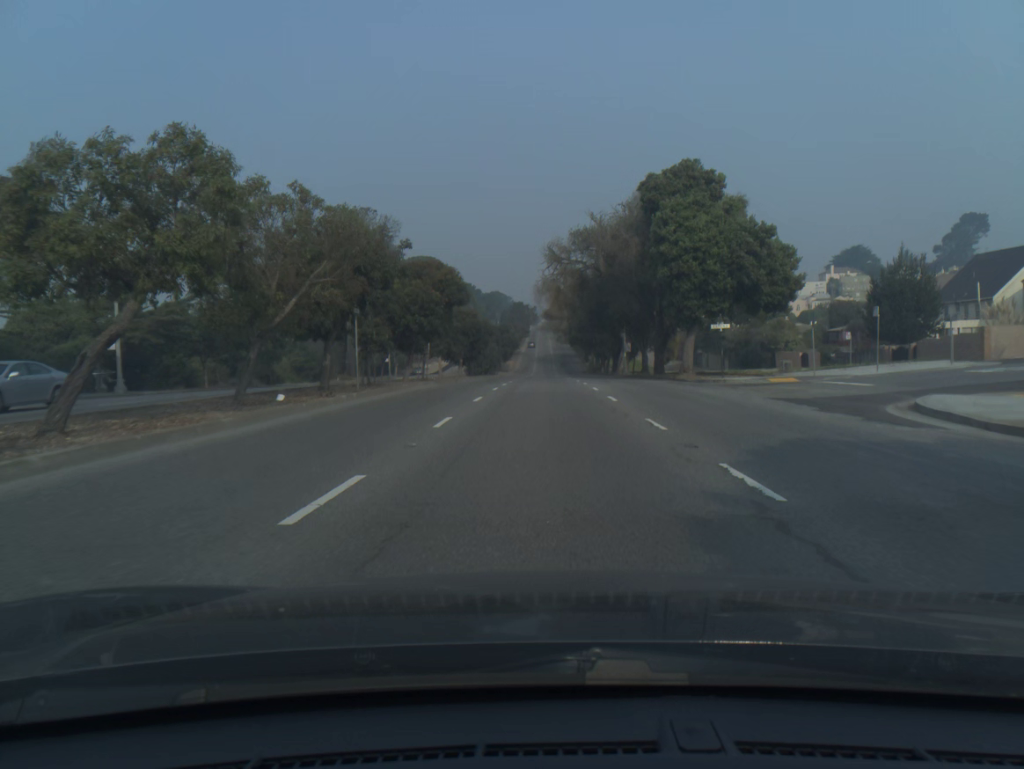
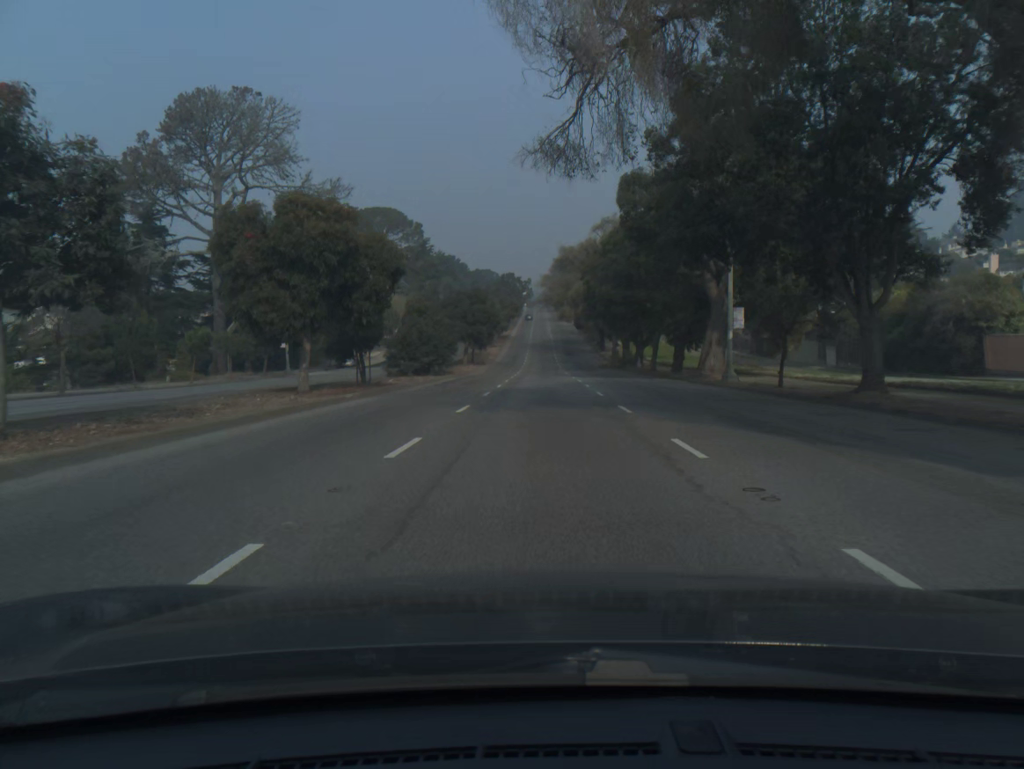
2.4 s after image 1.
(+0.1, +46.8) m; 0°
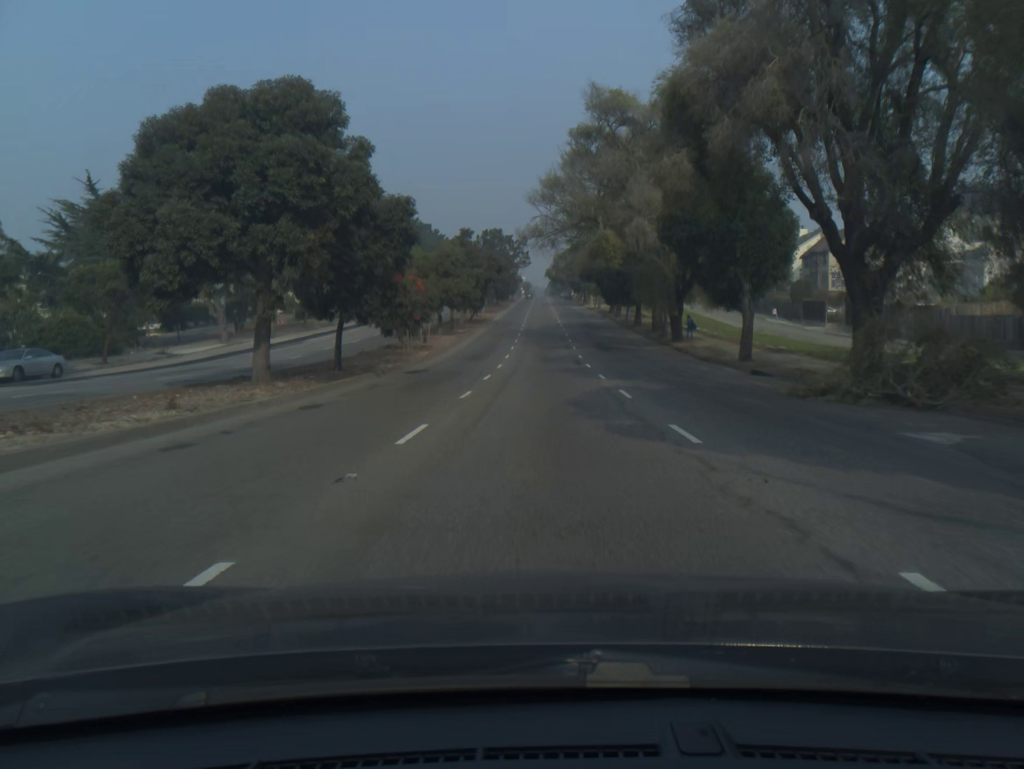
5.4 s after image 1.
(-0.2, +57.9) m; 0°
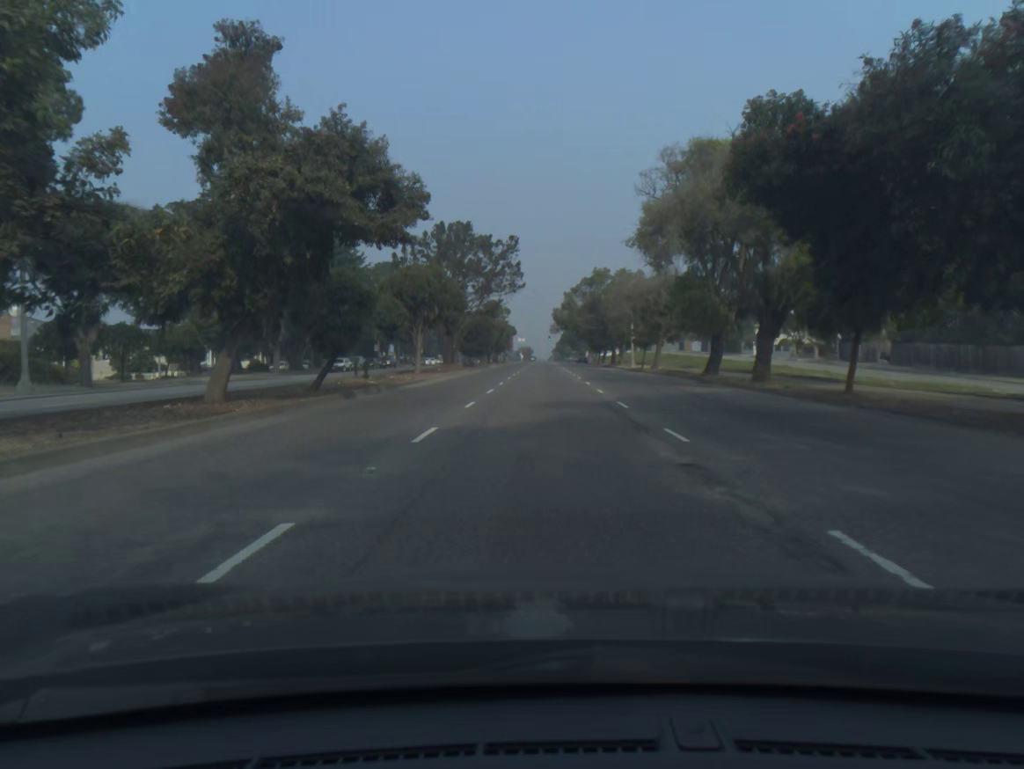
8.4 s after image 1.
(+0.1, +56.8) m; 0°
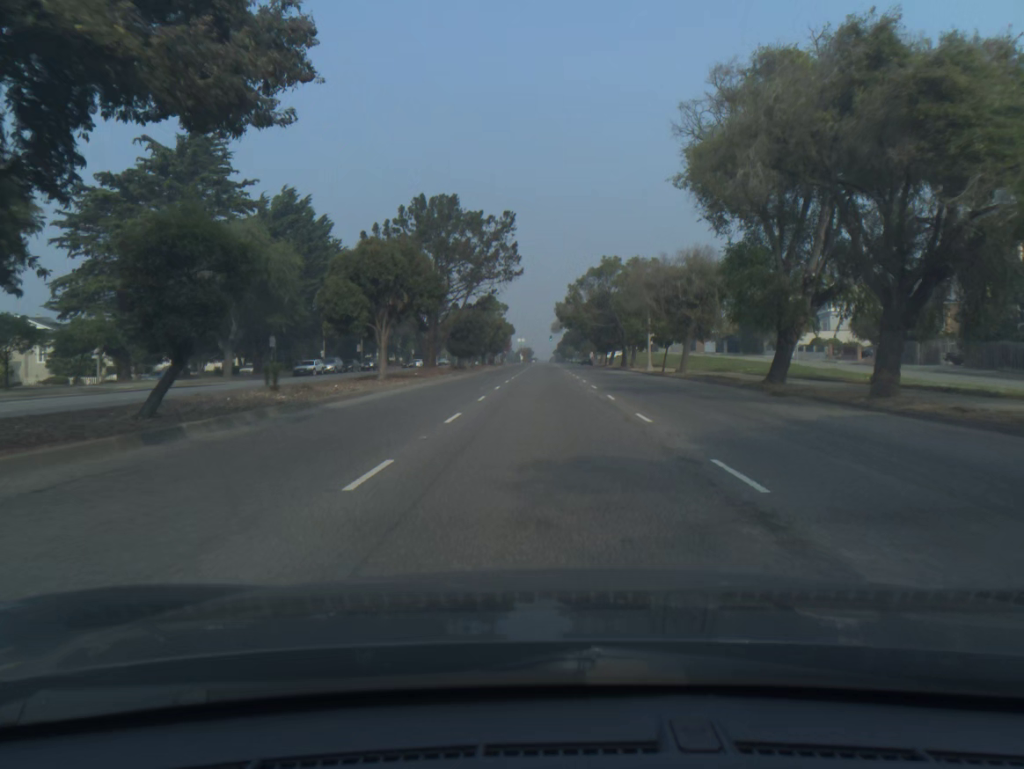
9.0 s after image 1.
(0.0, +10.9) m; 0°
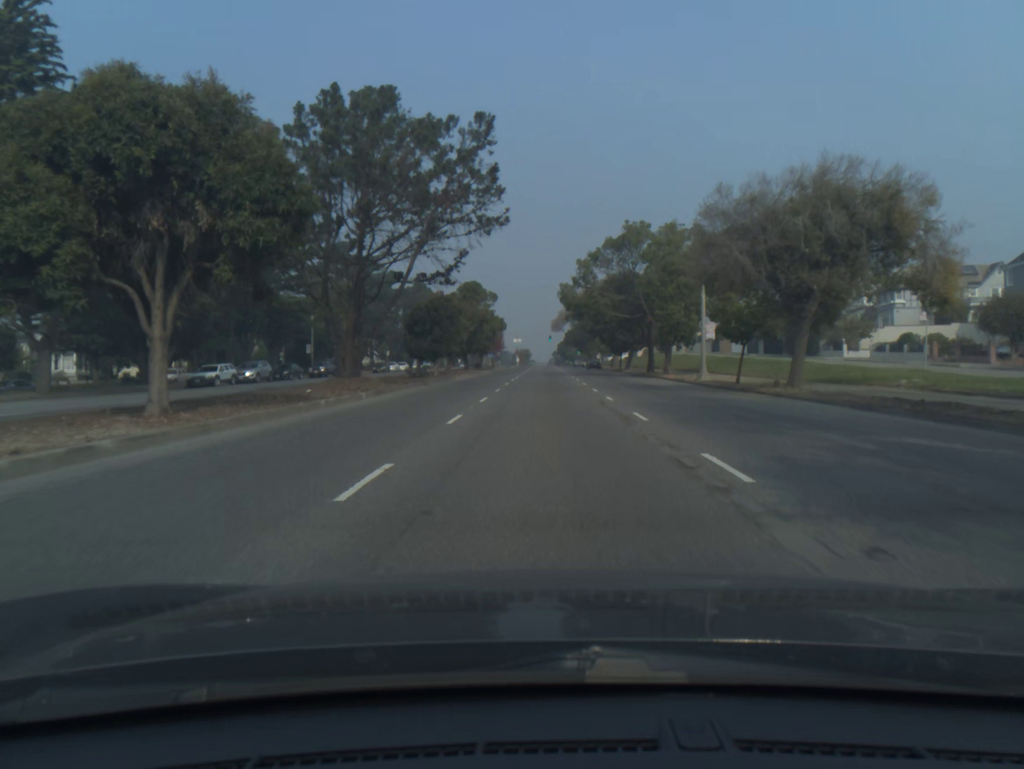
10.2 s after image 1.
(0.0, +21.6) m; 0°
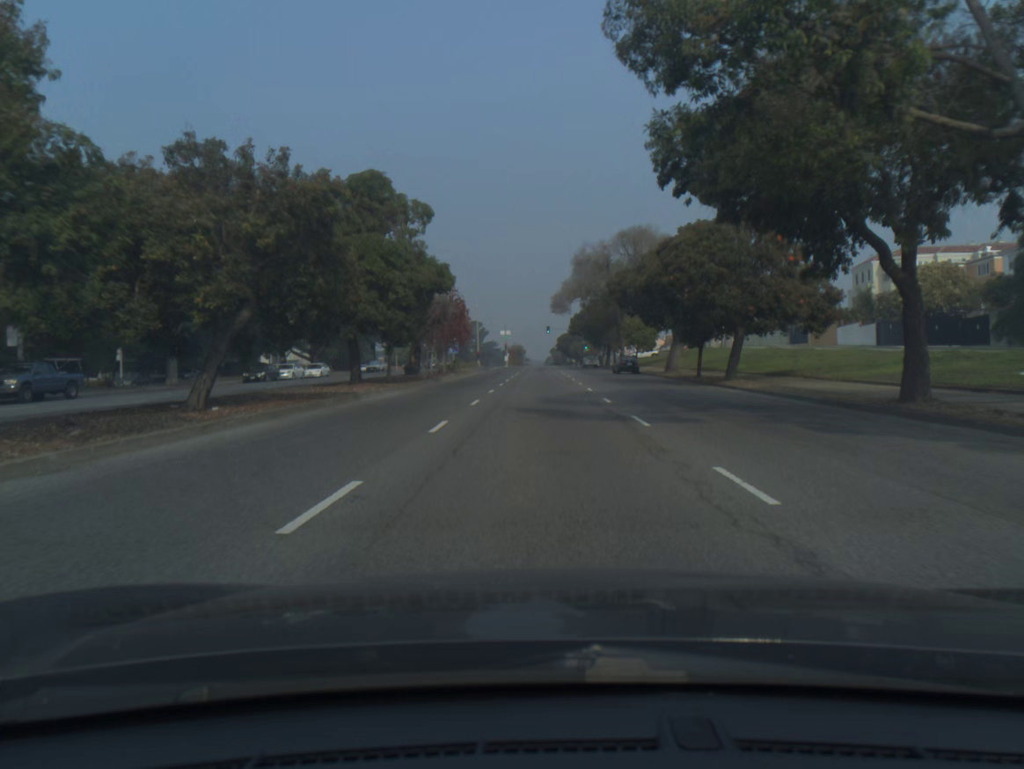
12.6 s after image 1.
(+0.3, +44.2) m; 0°
